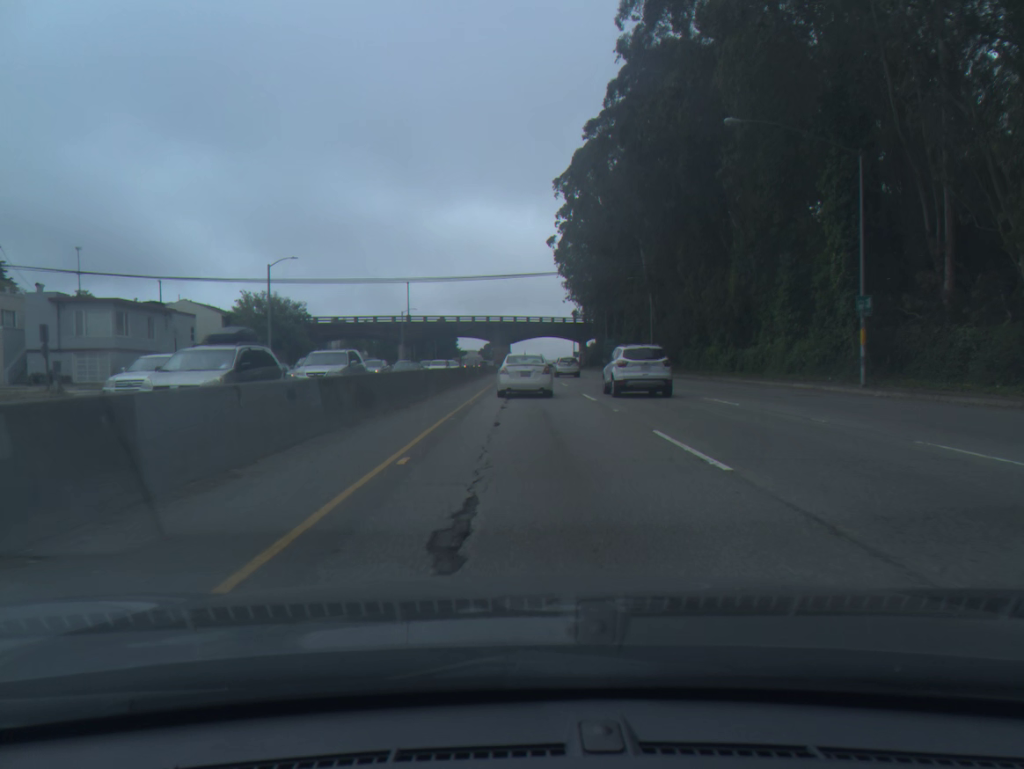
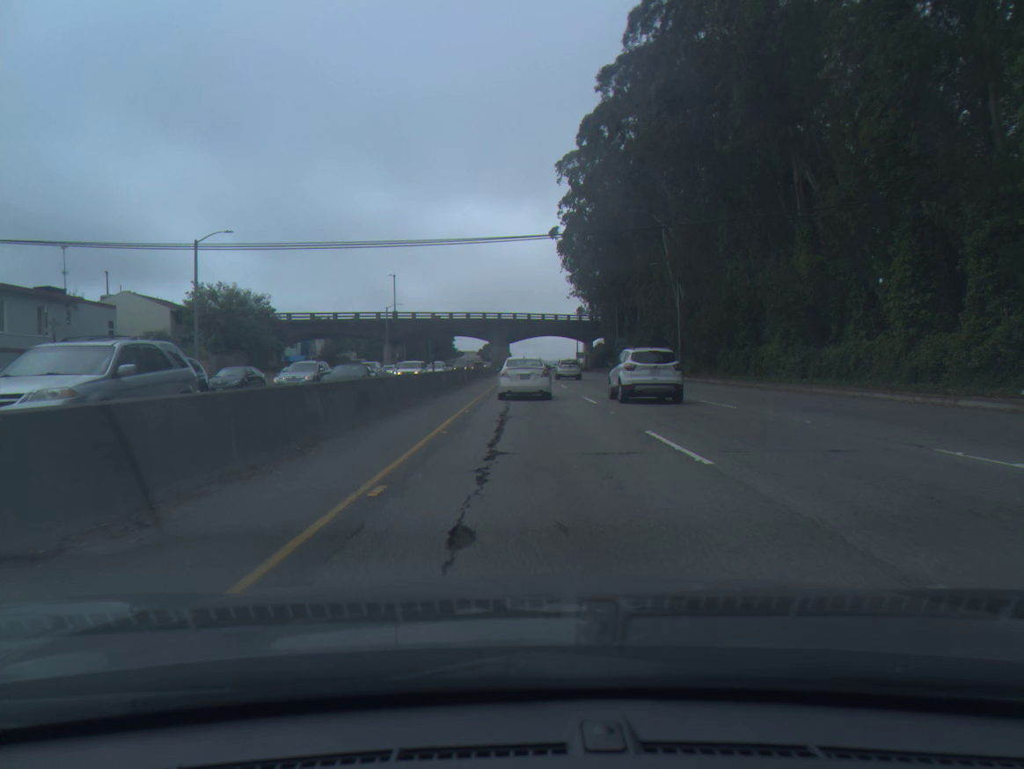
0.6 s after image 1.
(0.0, +13.9) m; 0°
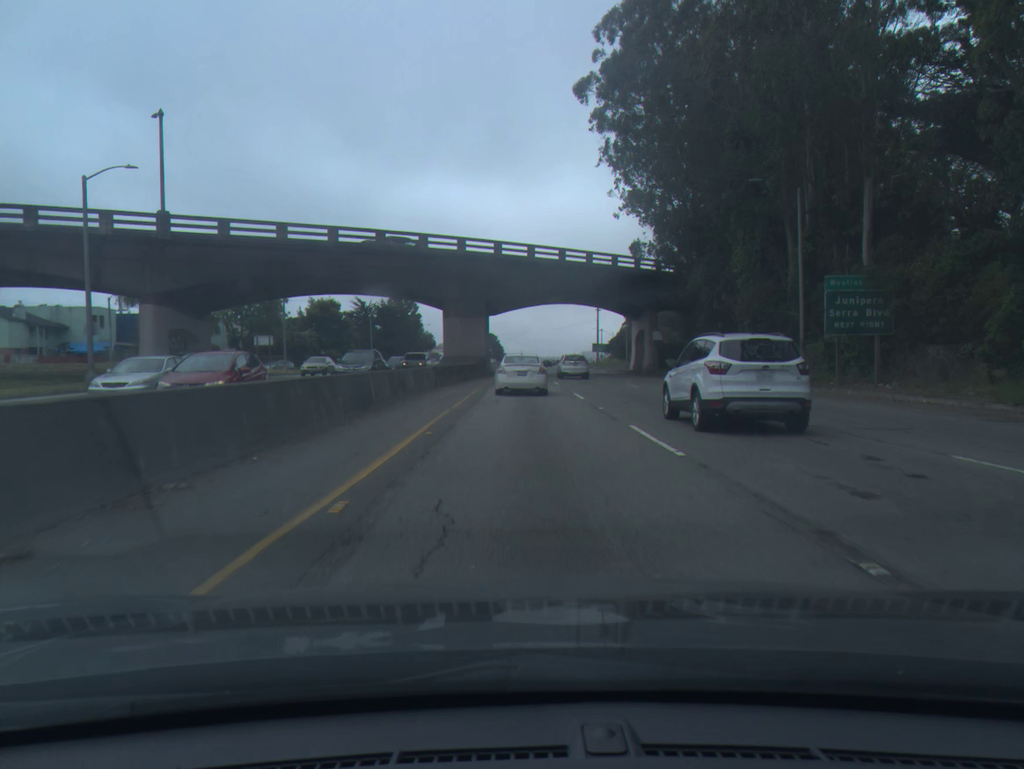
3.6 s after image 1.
(+0.4, +73.5) m; 0°
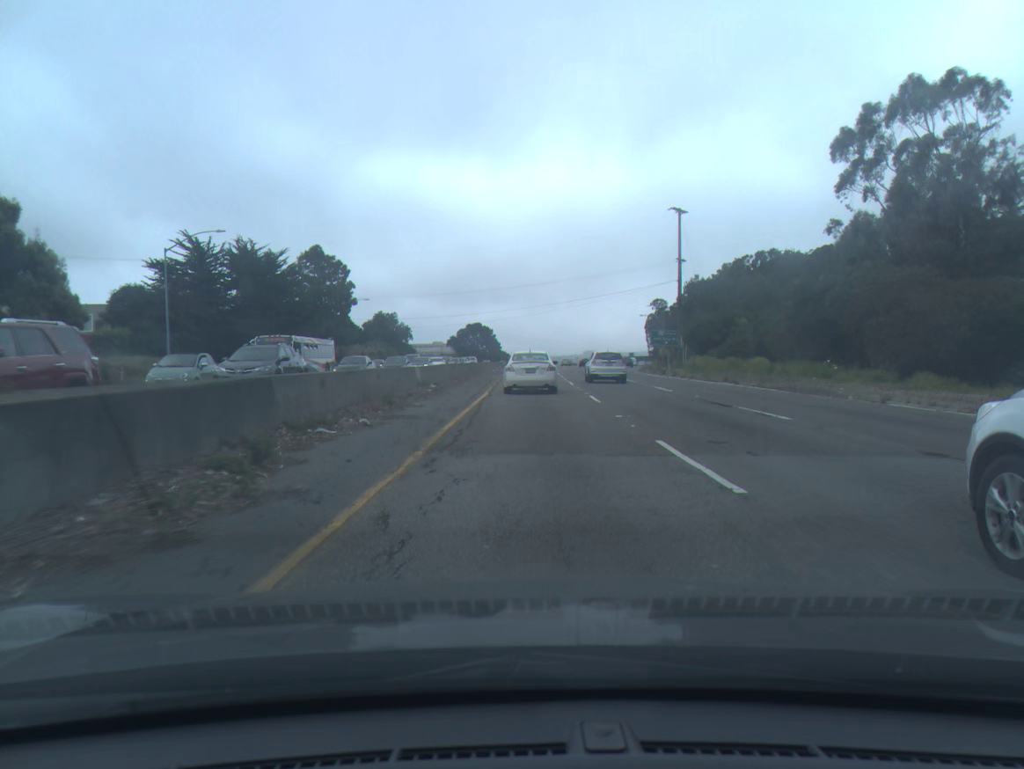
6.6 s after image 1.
(-0.2, +76.6) m; 0°
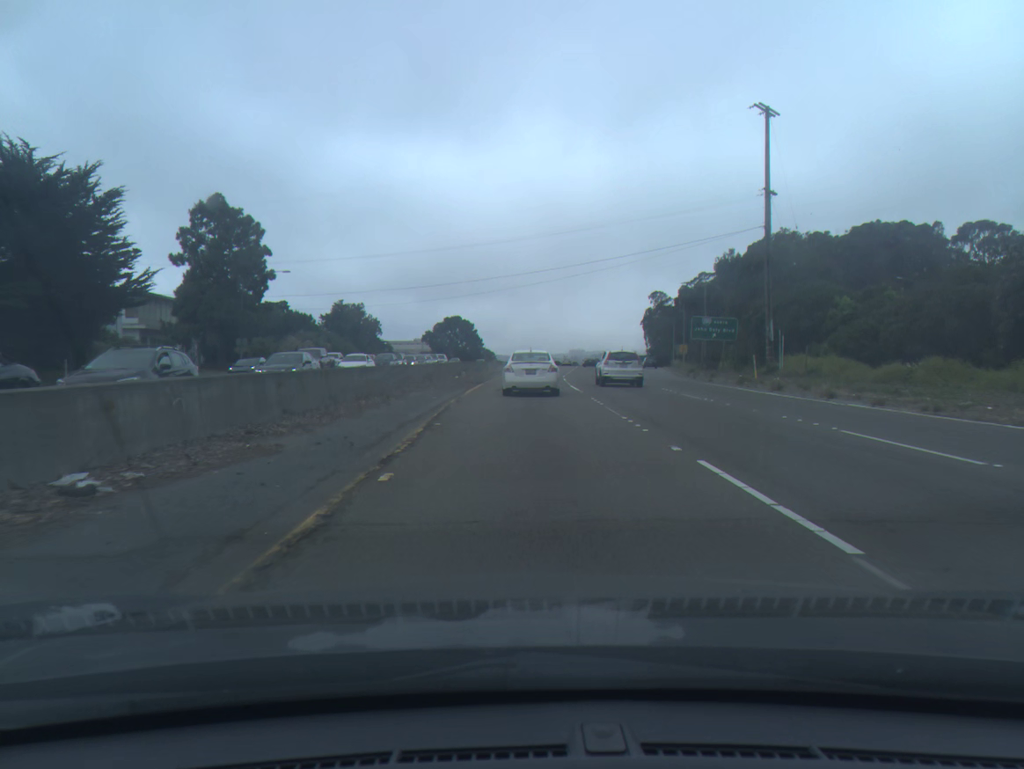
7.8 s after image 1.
(+0.3, +30.7) m; +1°
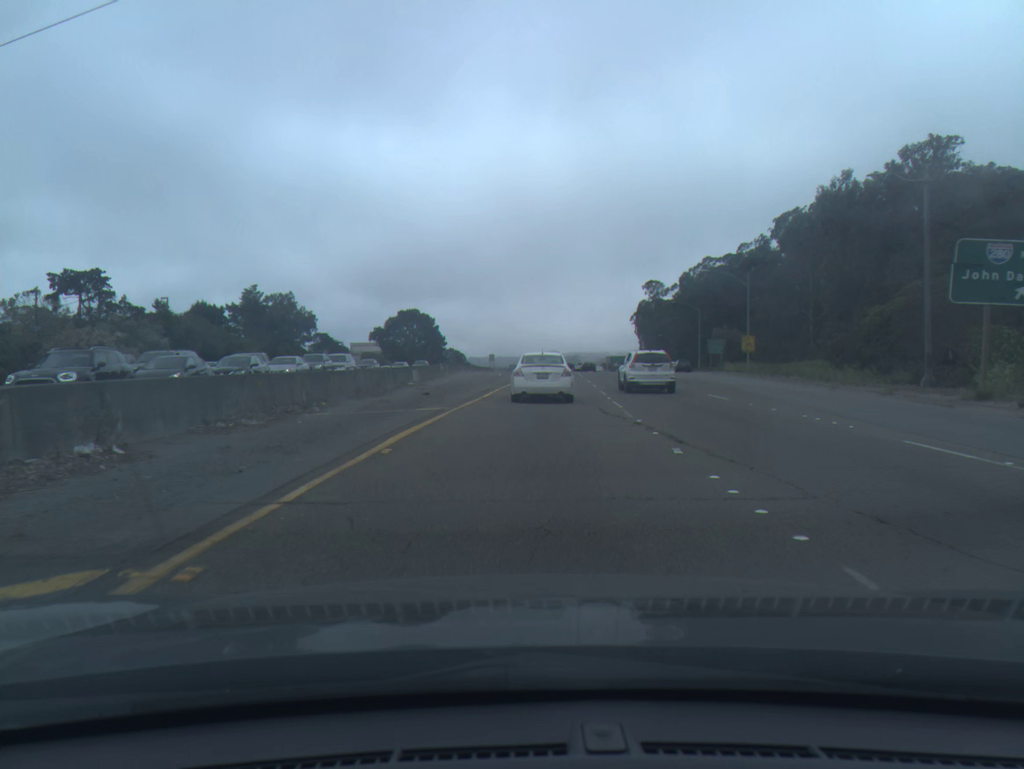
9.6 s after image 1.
(+0.8, +45.6) m; +2°
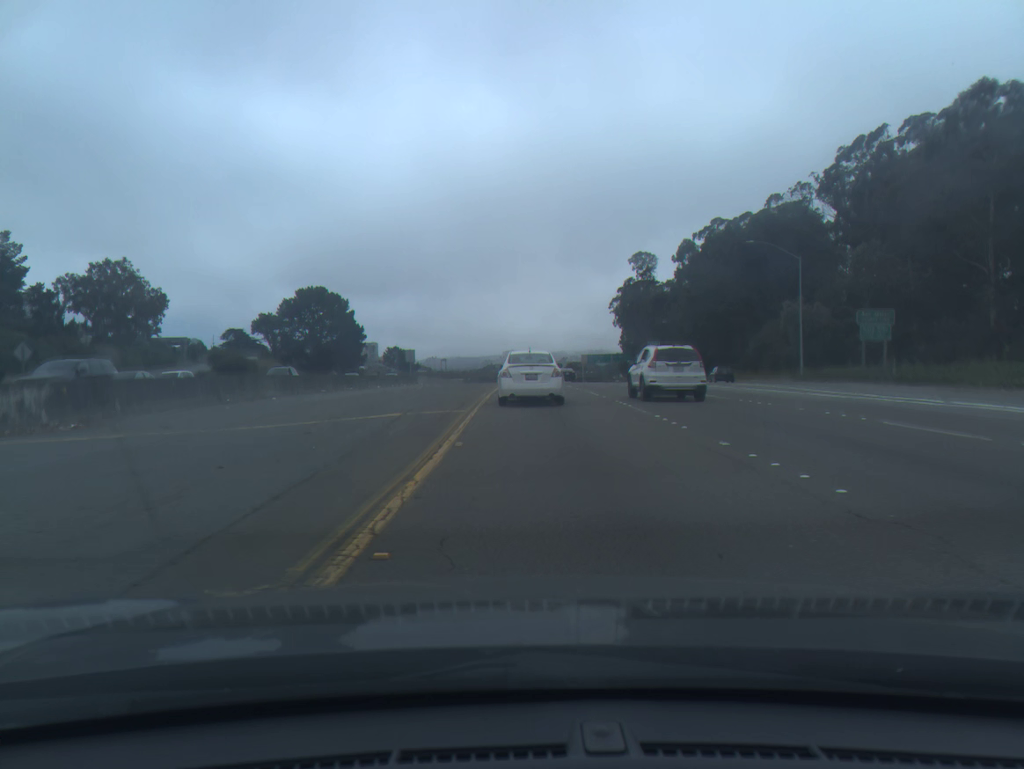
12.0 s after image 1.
(+1.8, +59.8) m; +3°
